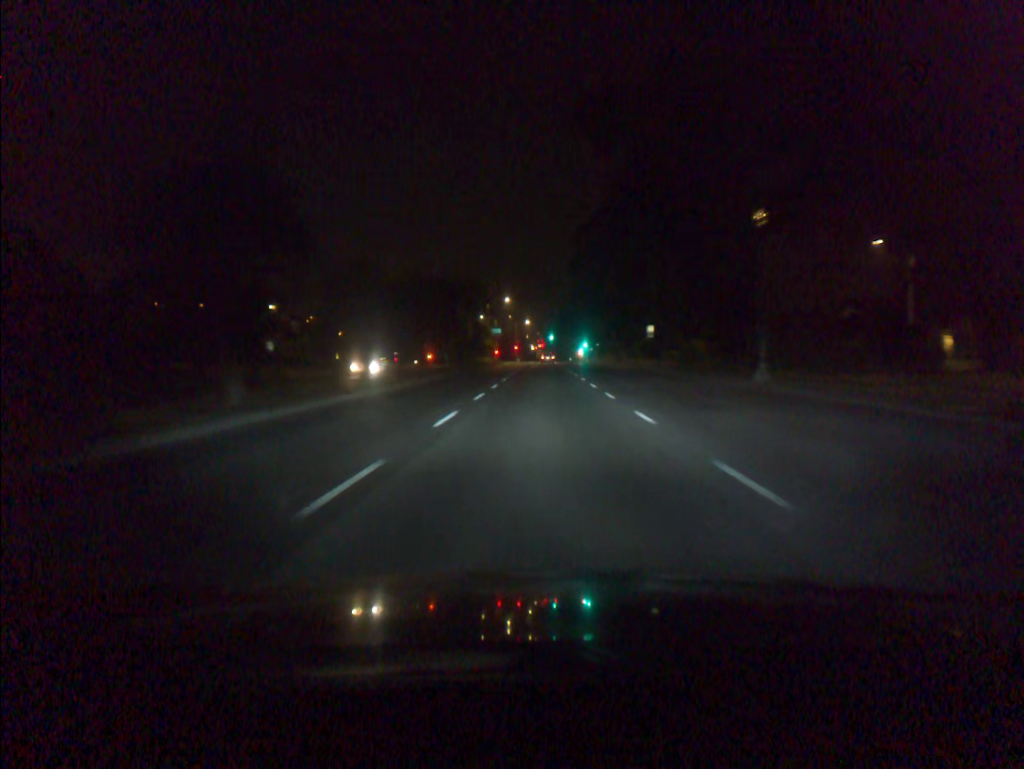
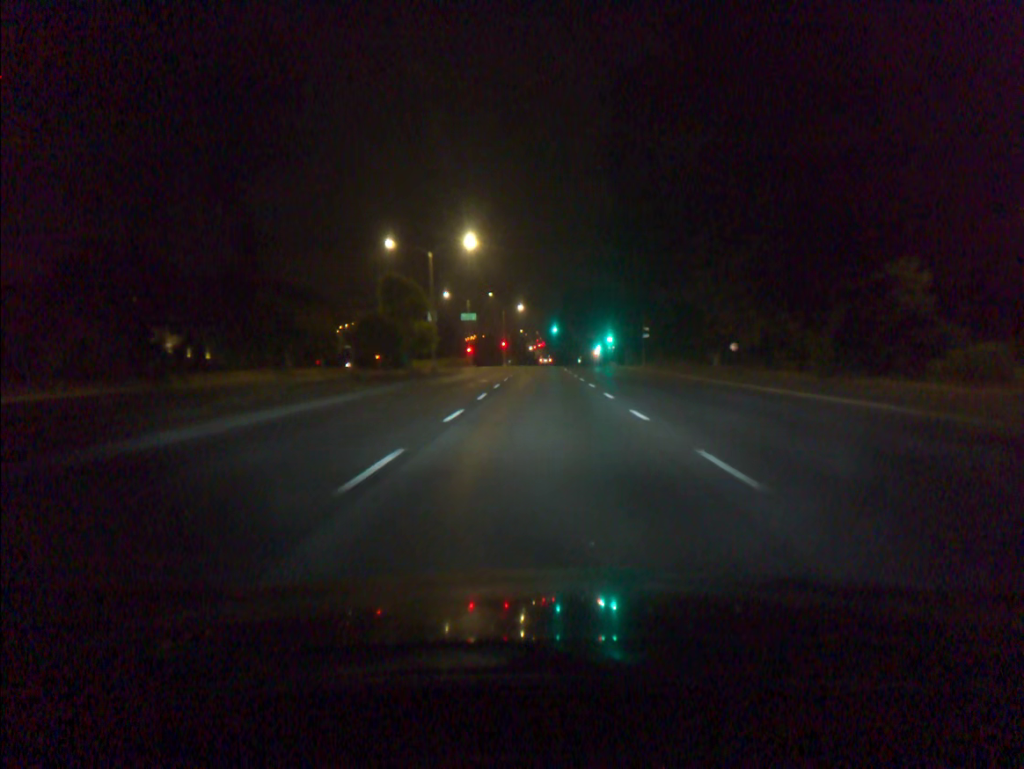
(-0.1, +57.2) m; 0°
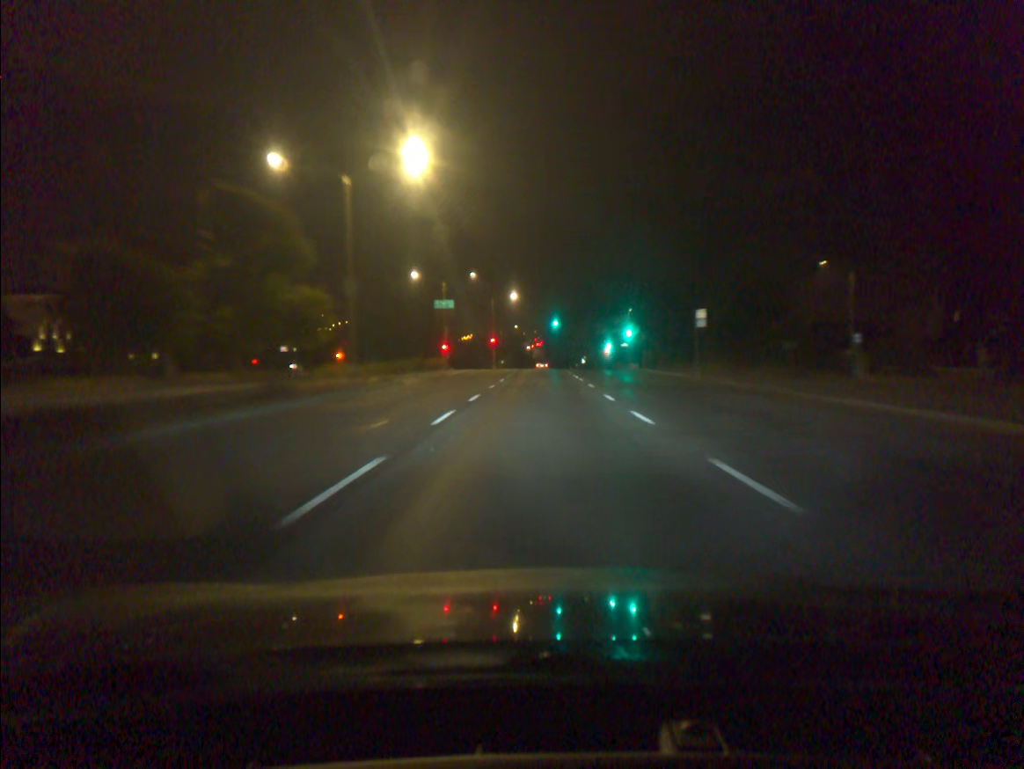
(0.0, +23.2) m; 0°
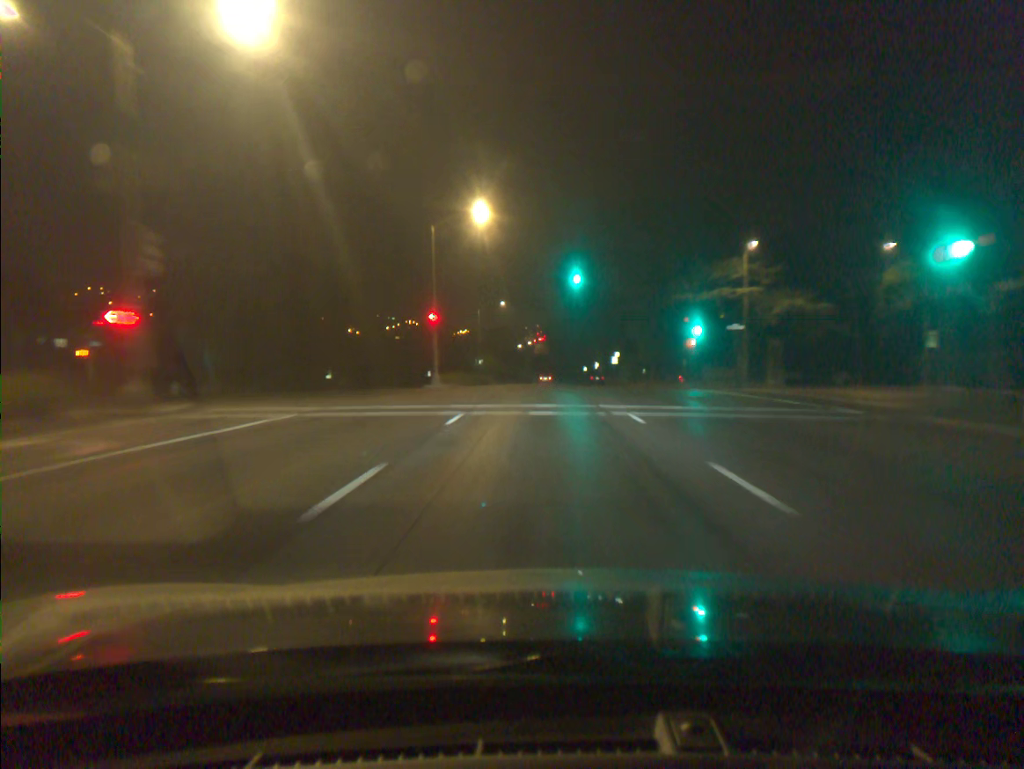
(0.0, +58.2) m; 0°
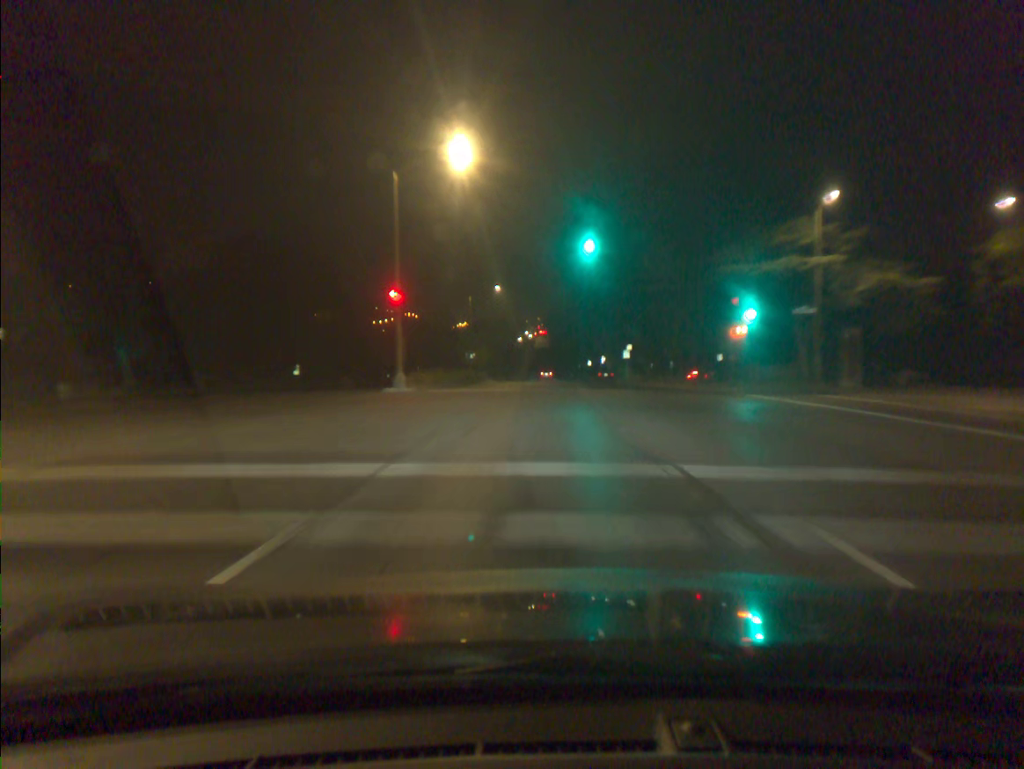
(0.0, +11.7) m; 0°
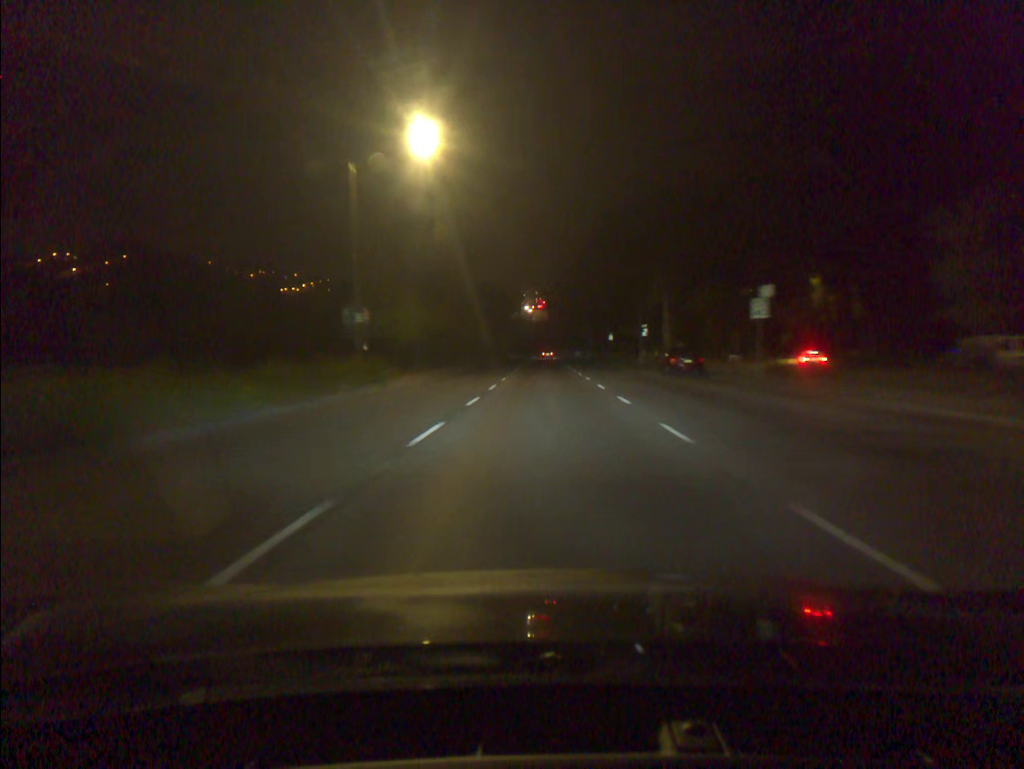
(-0.1, +47.3) m; 0°
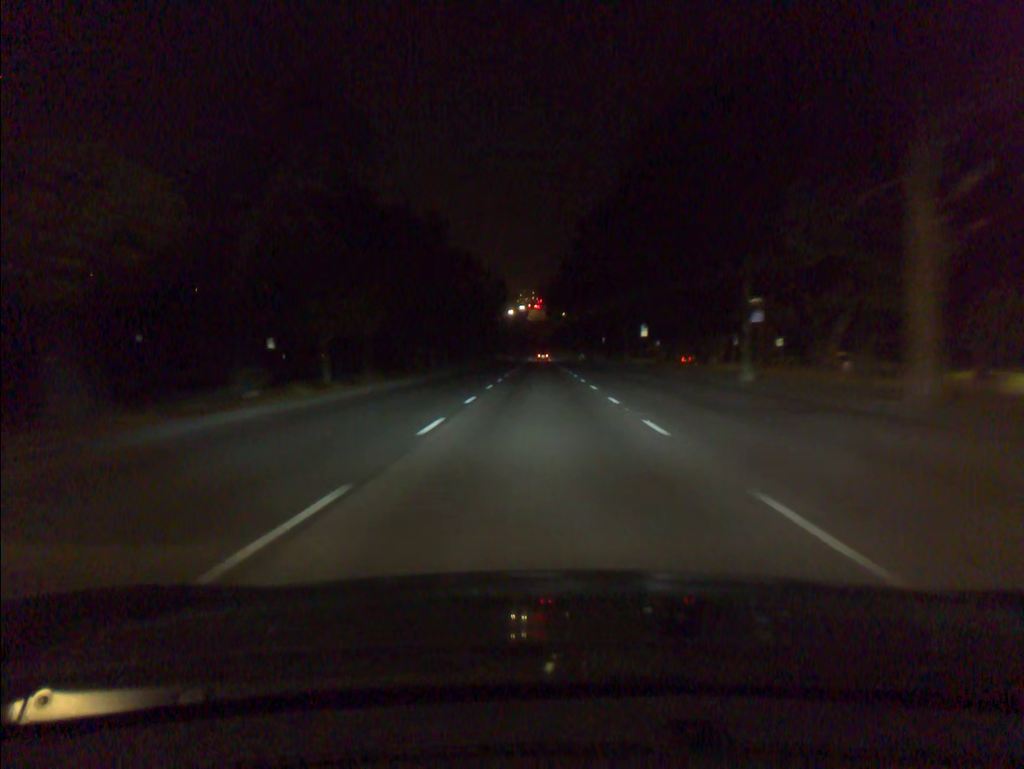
(+0.1, +35.8) m; 0°
